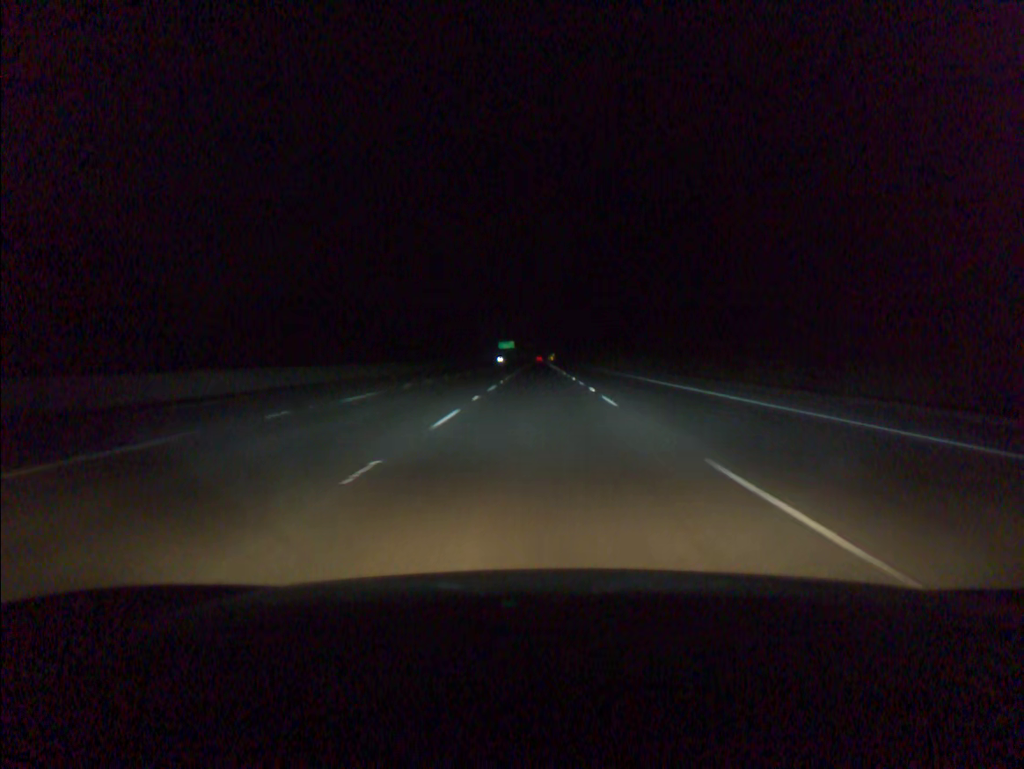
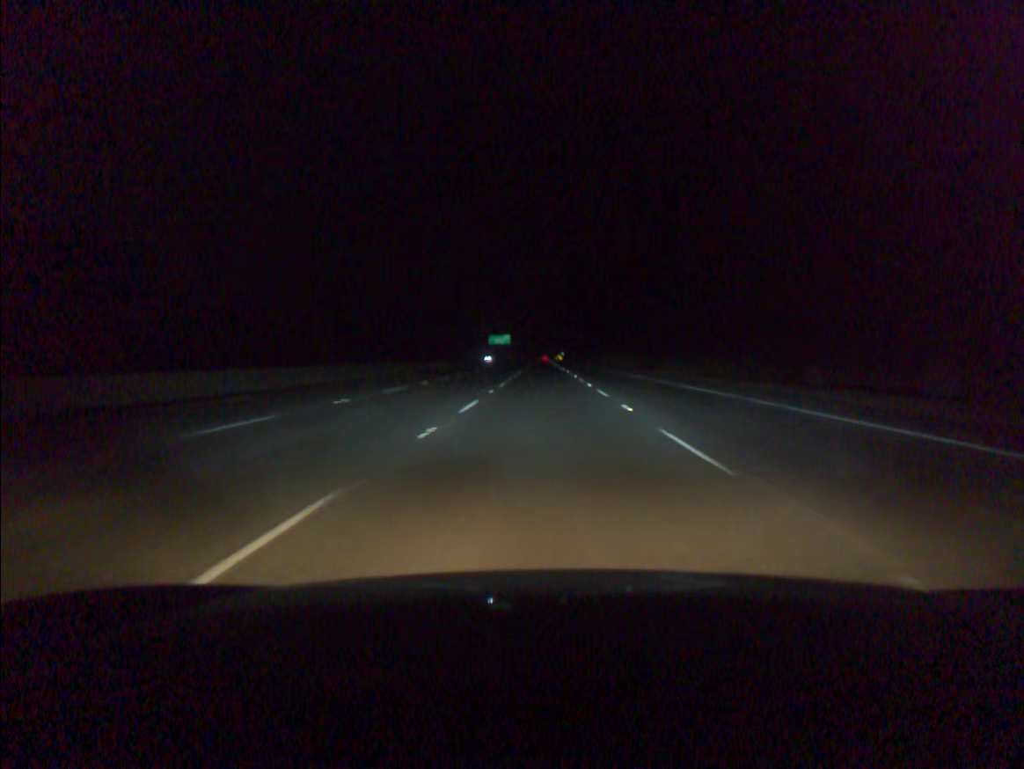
(-0.3, +98.1) m; 0°
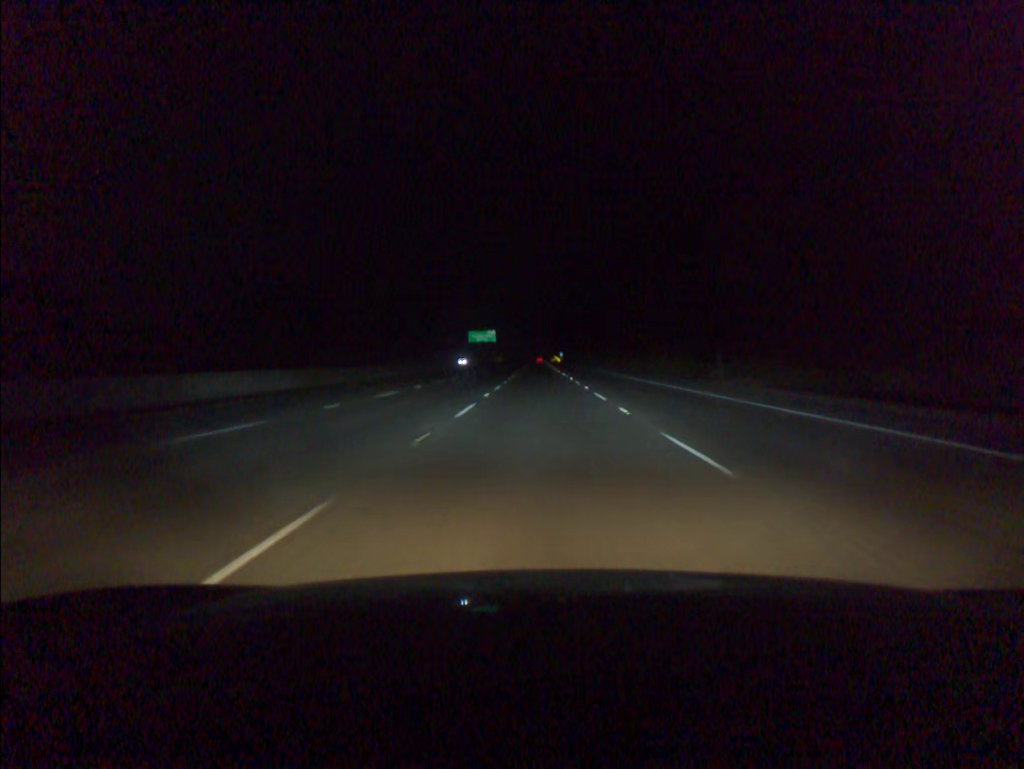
(+0.1, +58.8) m; 0°
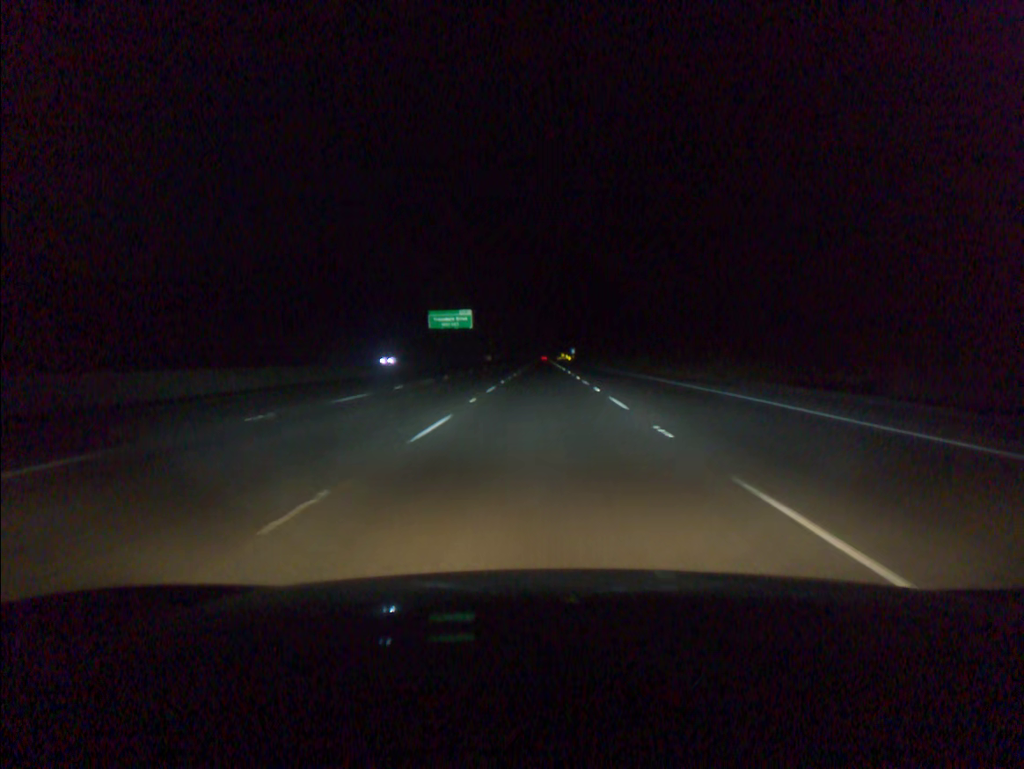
(-0.2, +78.3) m; 0°
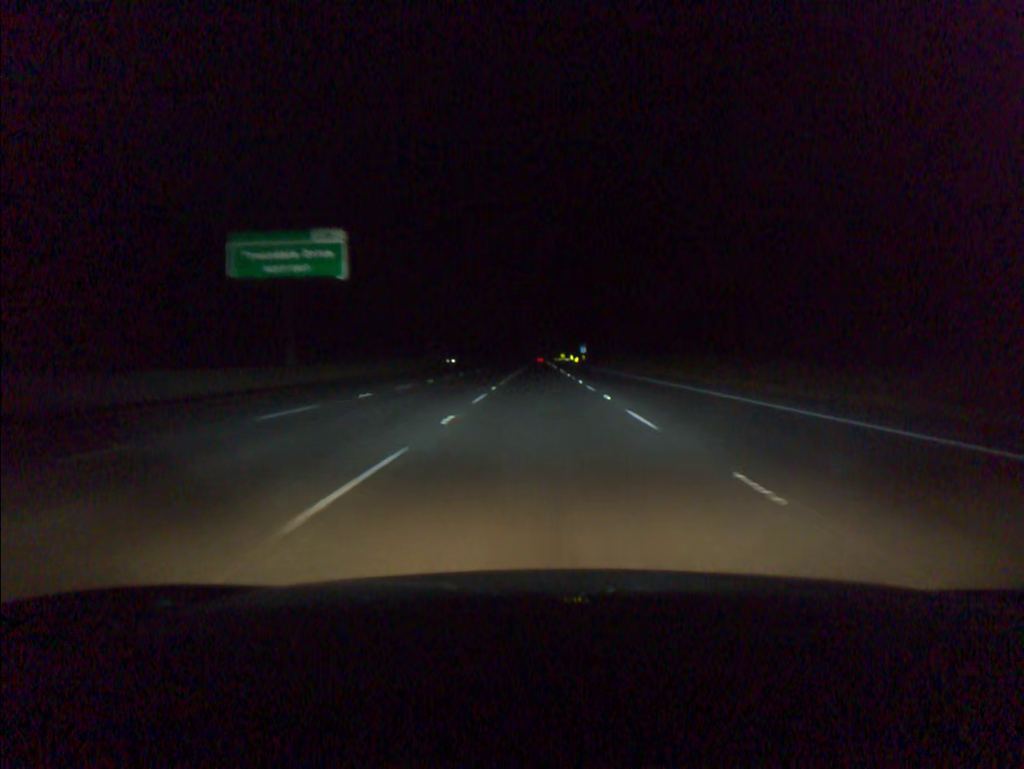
(+0.1, +78.3) m; 0°
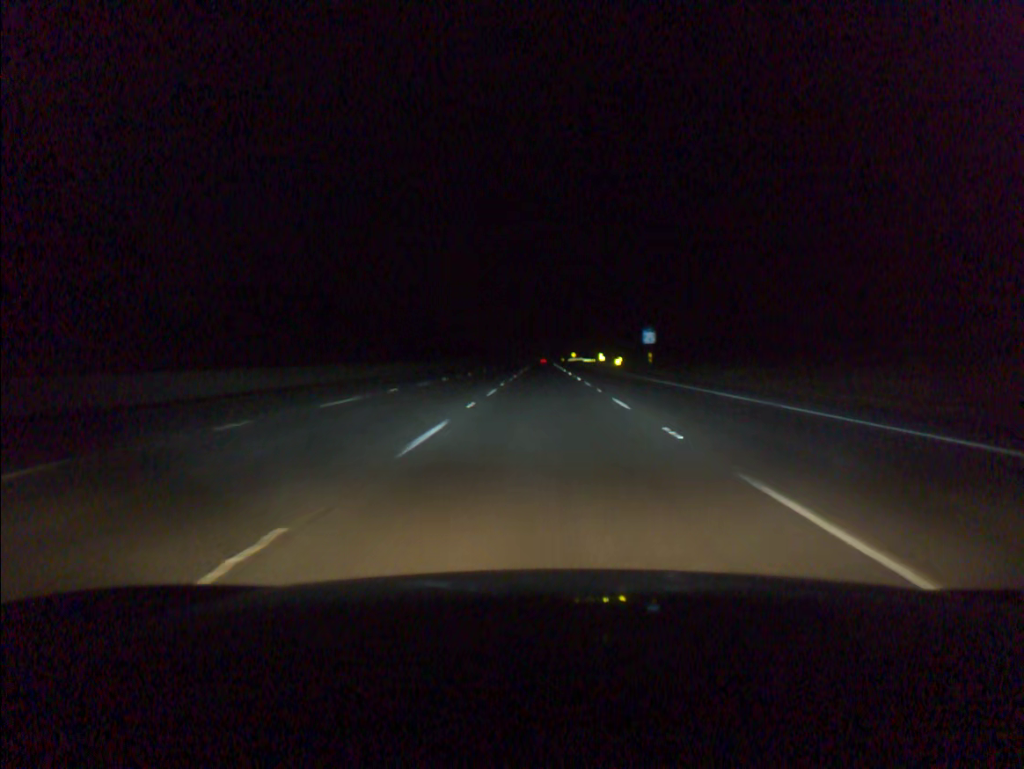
(-0.1, +97.9) m; 0°
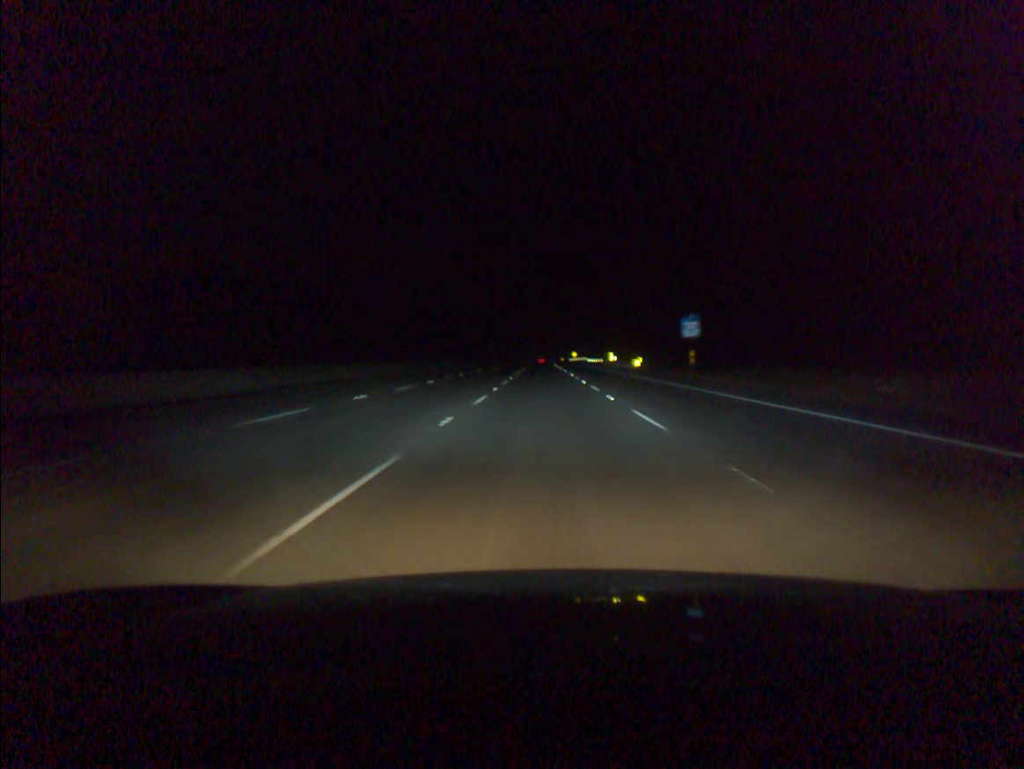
(0.0, +19.6) m; 0°
